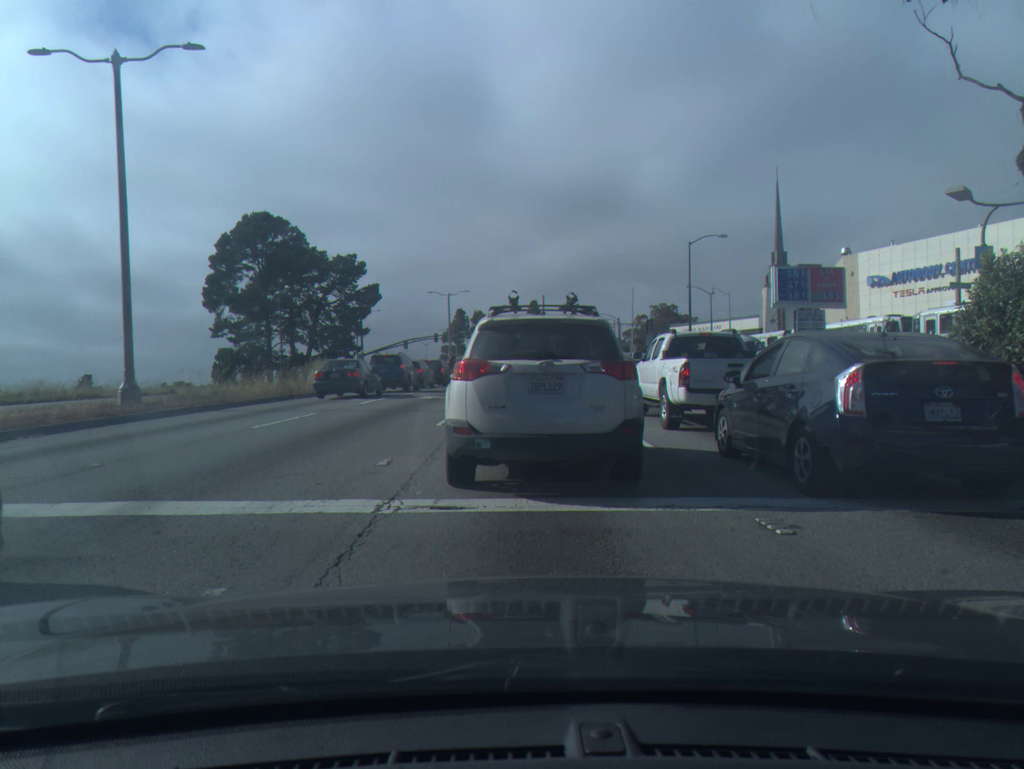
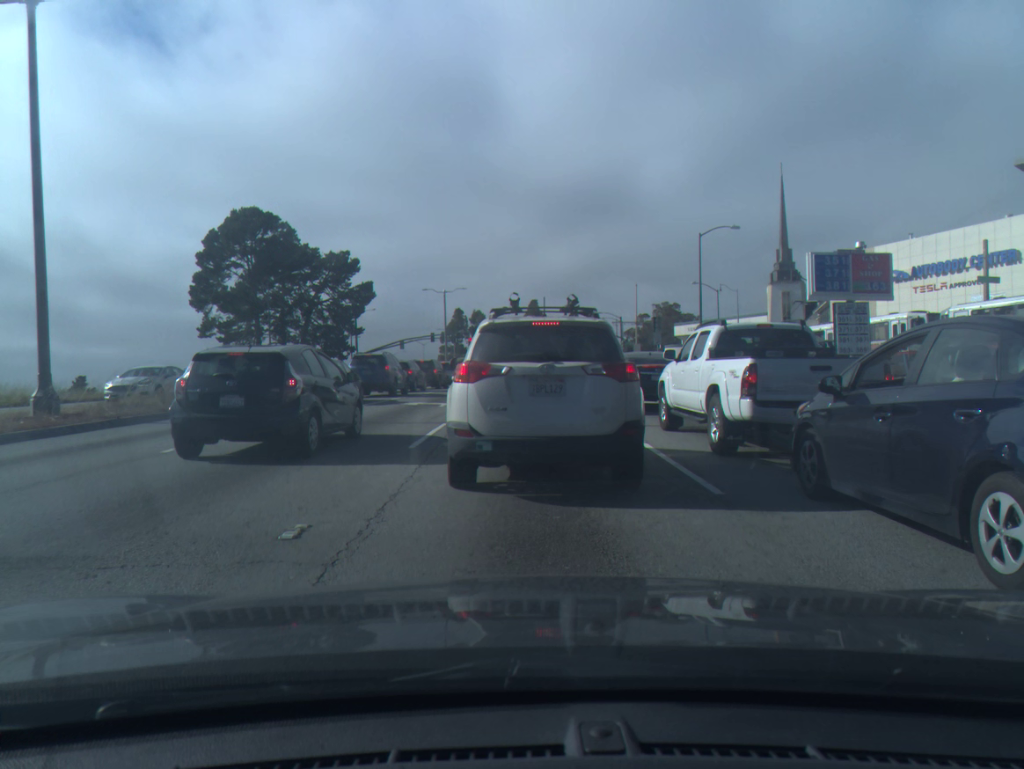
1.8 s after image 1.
(0.0, +3.6) m; 0°
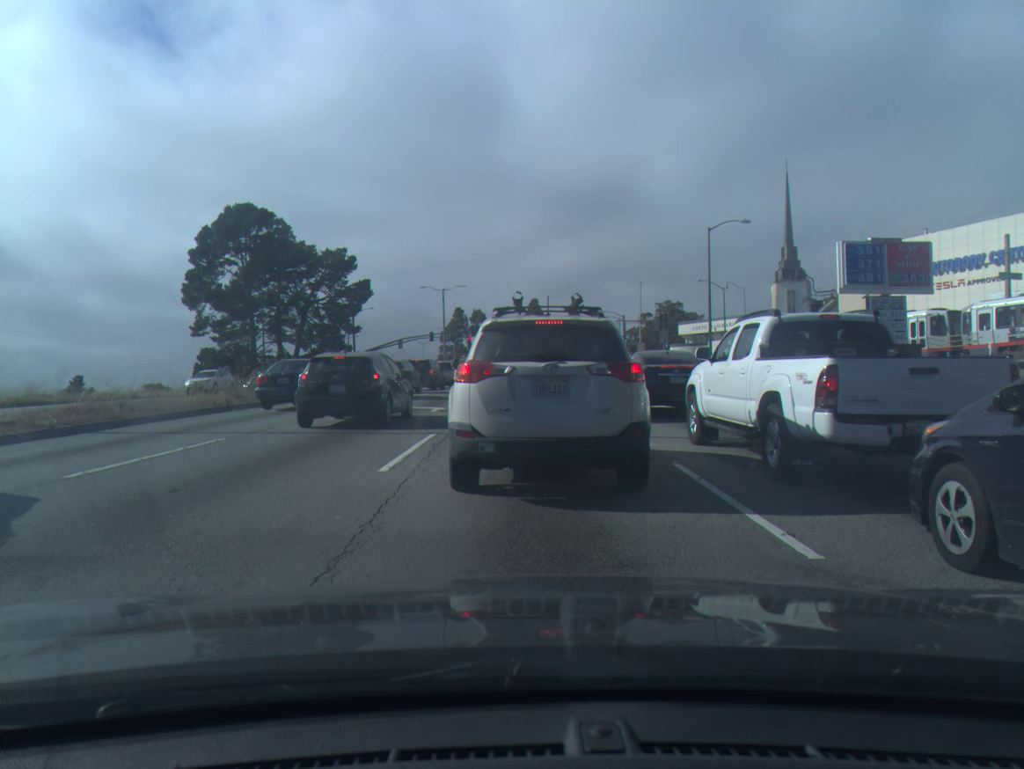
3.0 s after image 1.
(0.0, +2.3) m; 0°
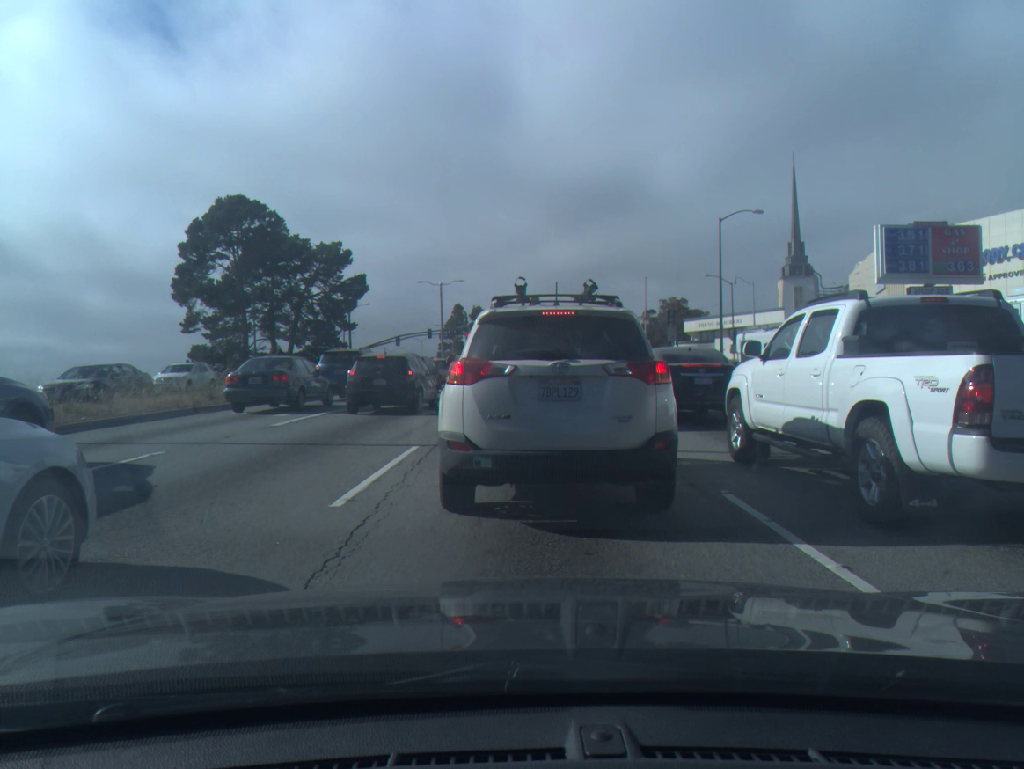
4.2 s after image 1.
(0.0, +2.2) m; 0°
